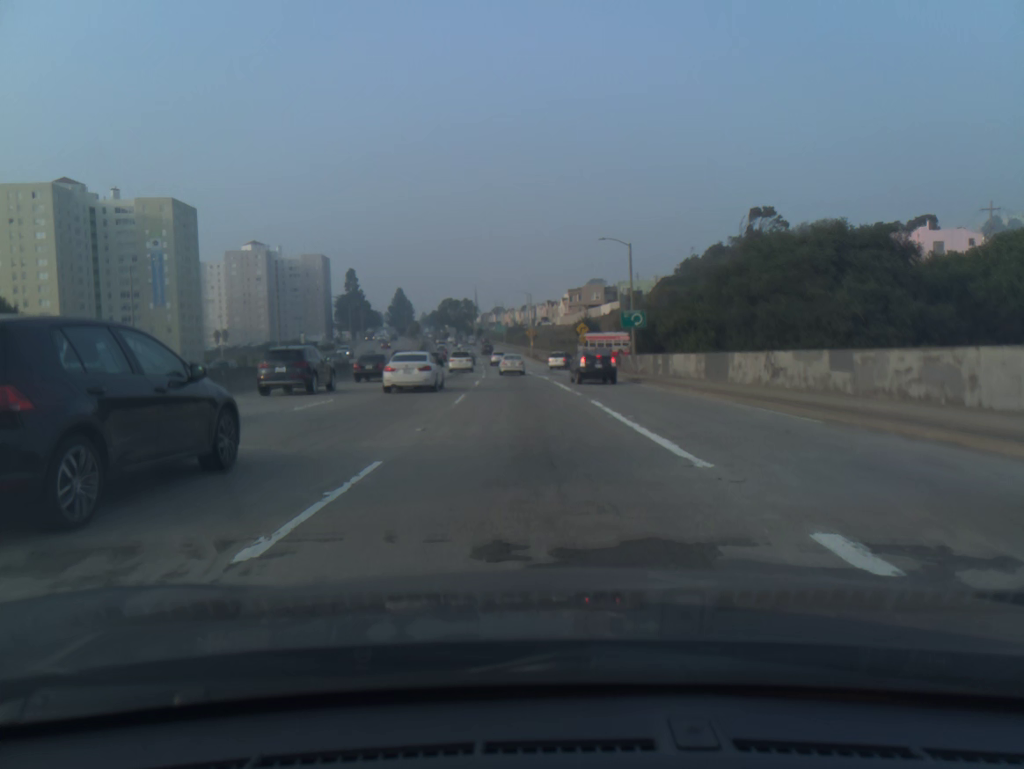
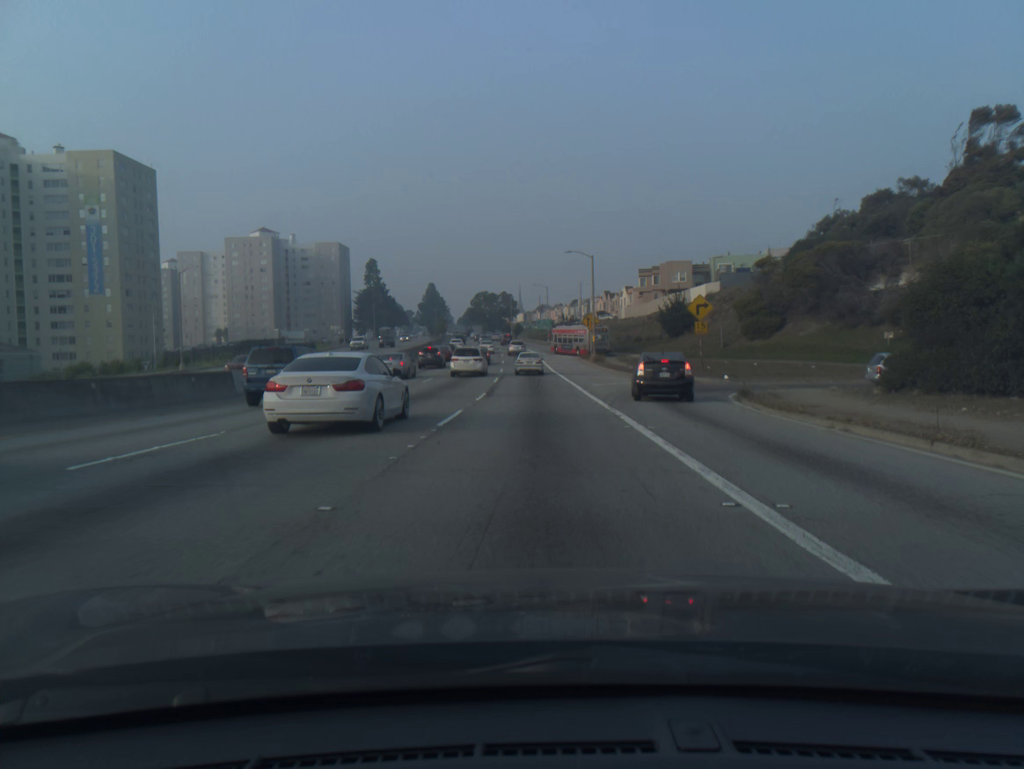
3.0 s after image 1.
(-1.6, +46.5) m; -3°
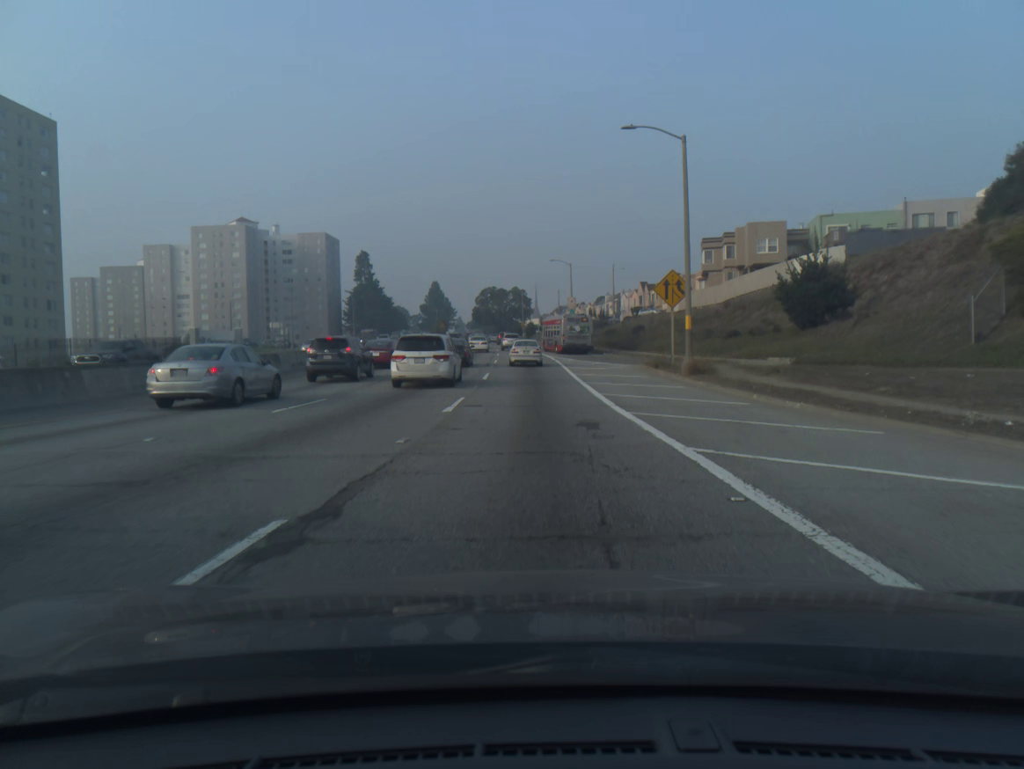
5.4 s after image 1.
(-0.3, +37.2) m; -1°
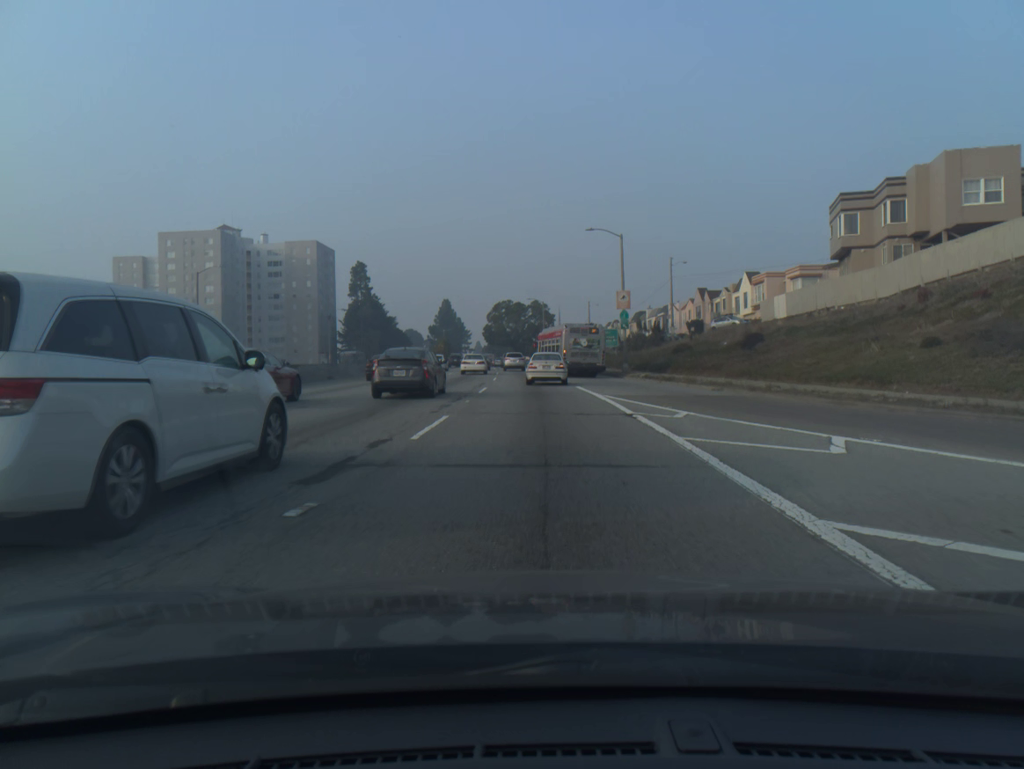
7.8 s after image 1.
(-0.5, +34.6) m; -2°
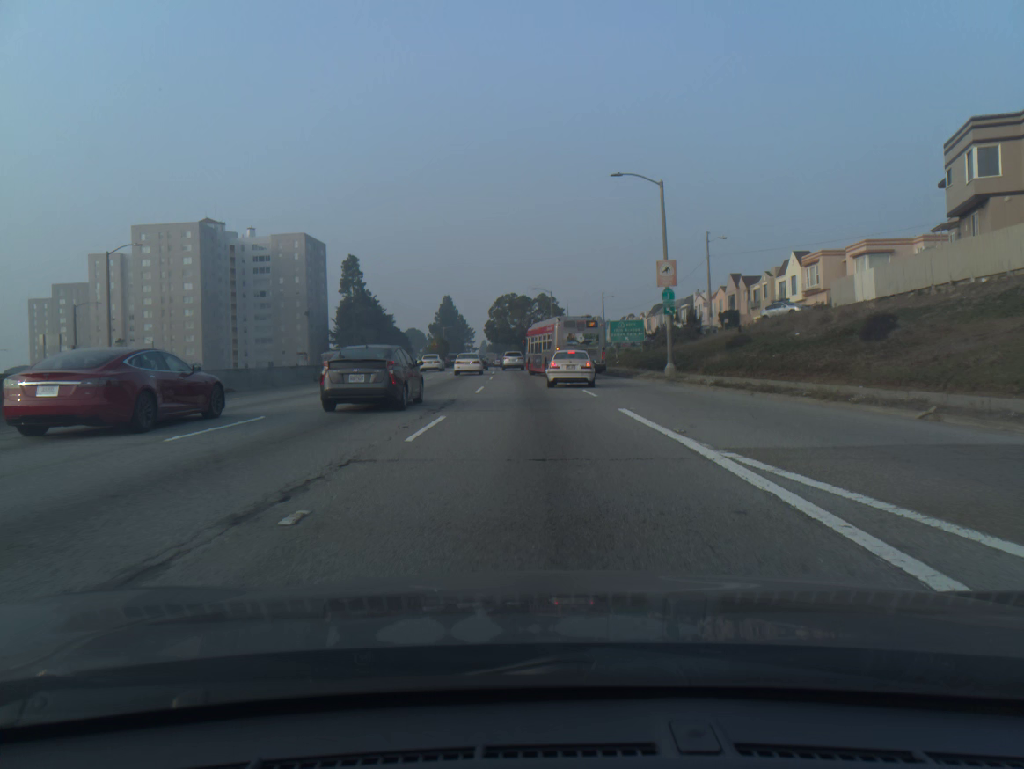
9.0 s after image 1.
(0.0, +15.0) m; 0°
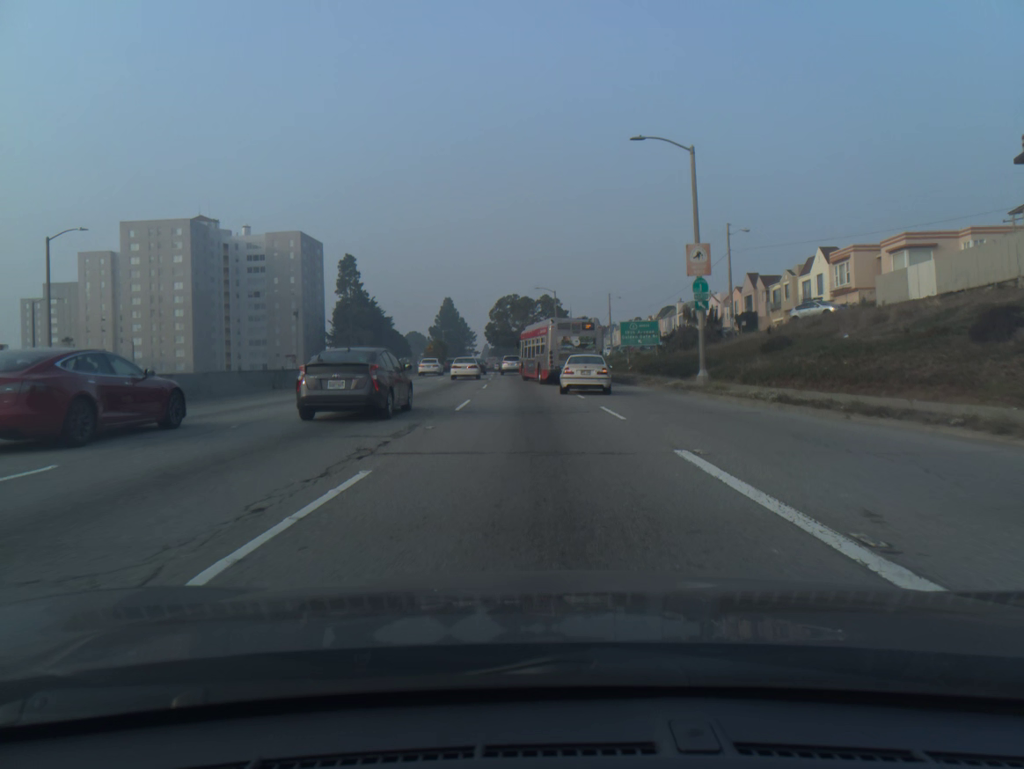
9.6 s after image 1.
(0.0, +6.9) m; 0°
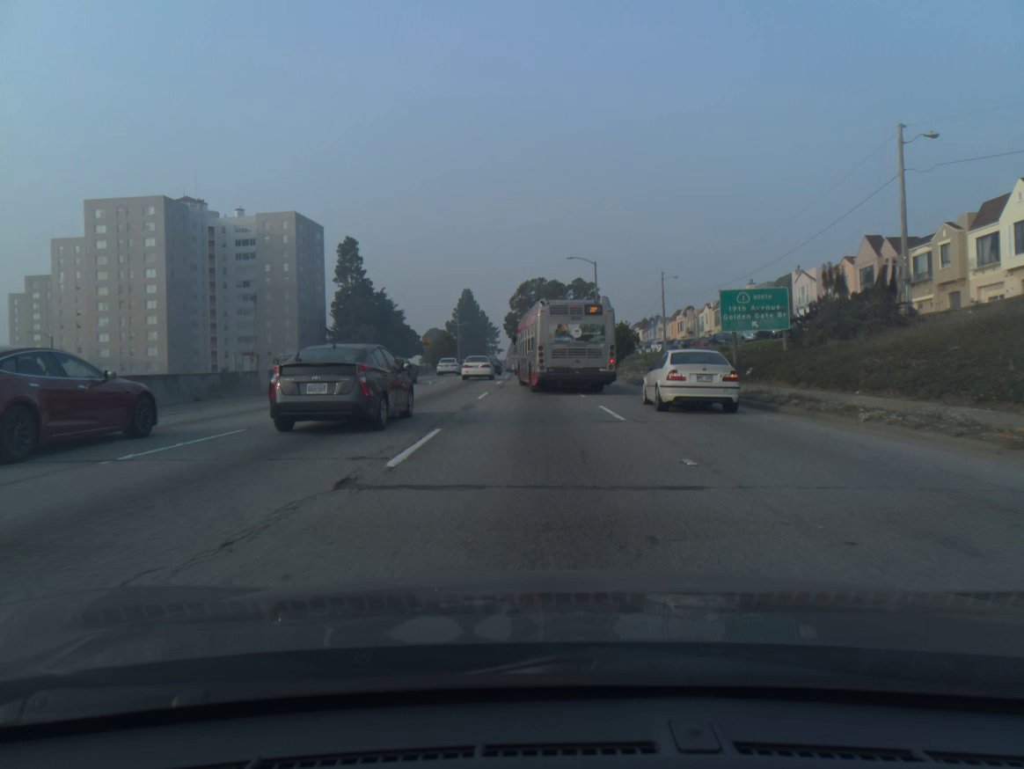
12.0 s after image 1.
(-0.5, +25.0) m; -2°
